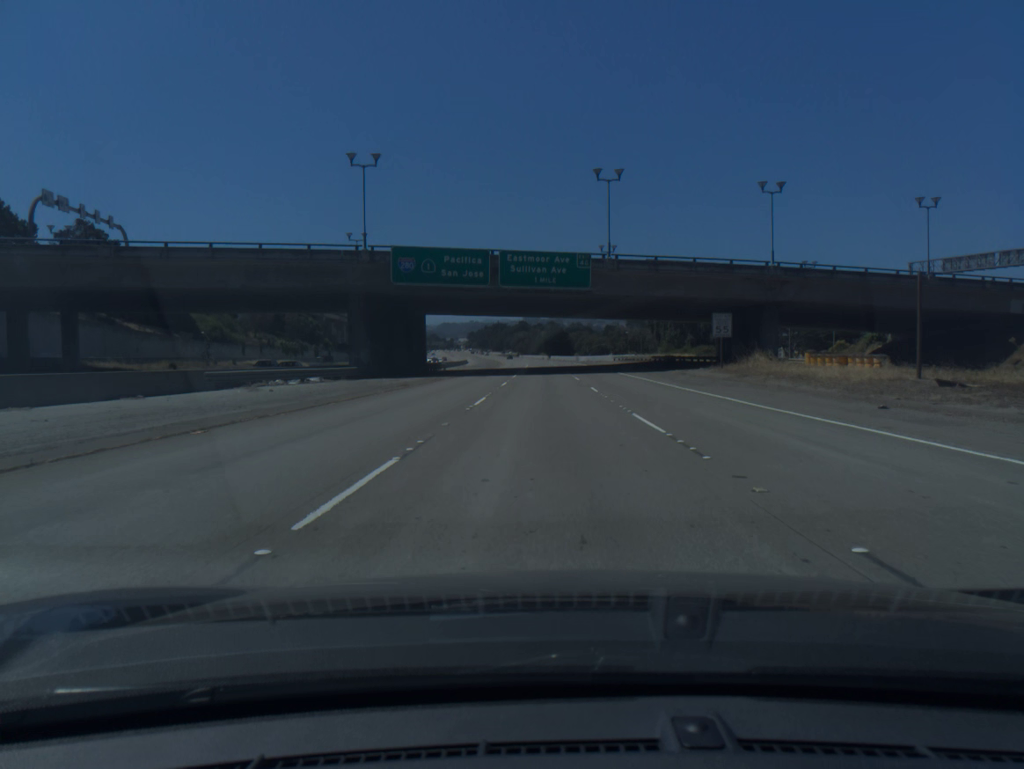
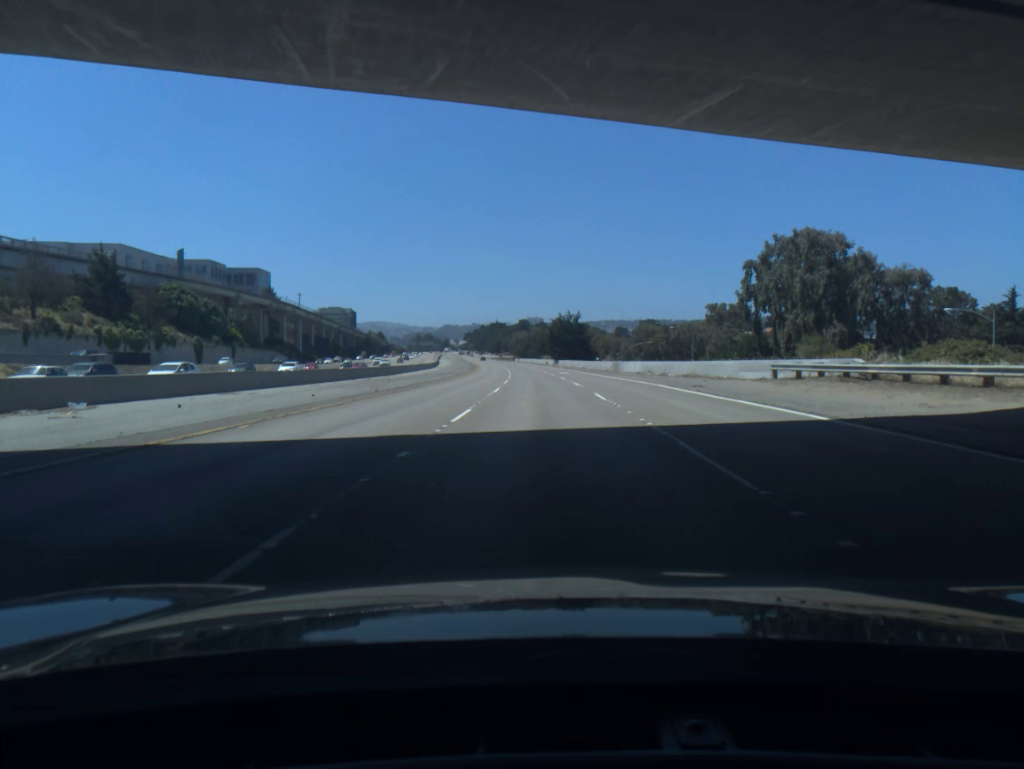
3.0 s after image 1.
(-0.1, +76.9) m; 0°
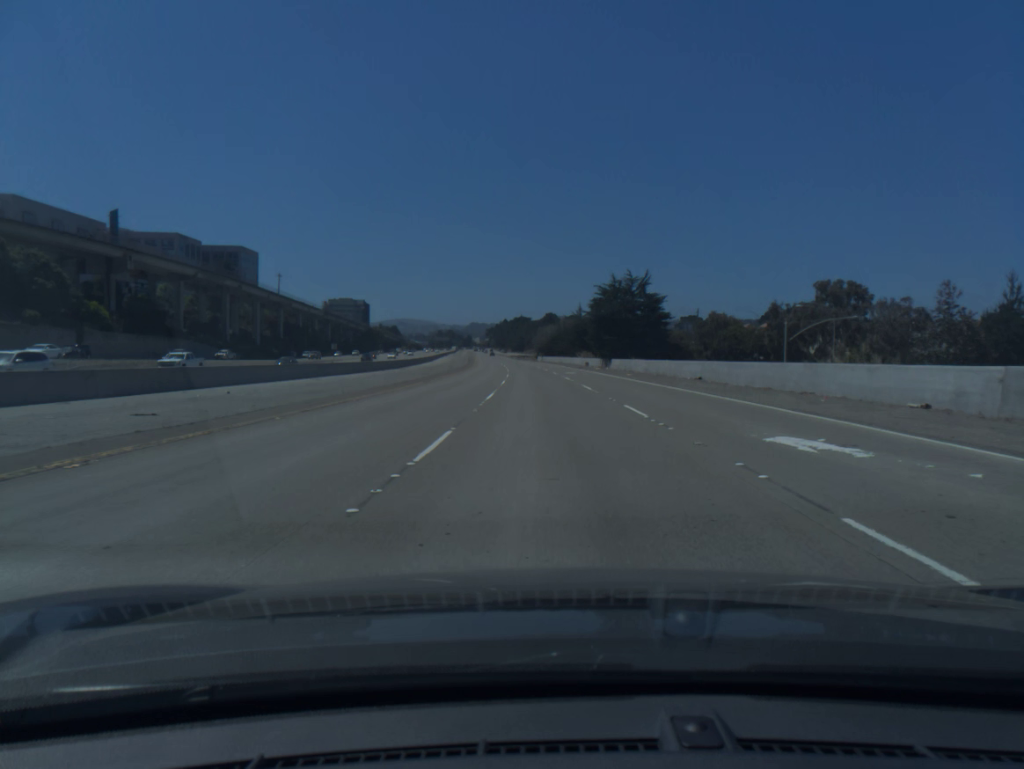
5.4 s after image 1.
(-1.0, +64.1) m; -2°
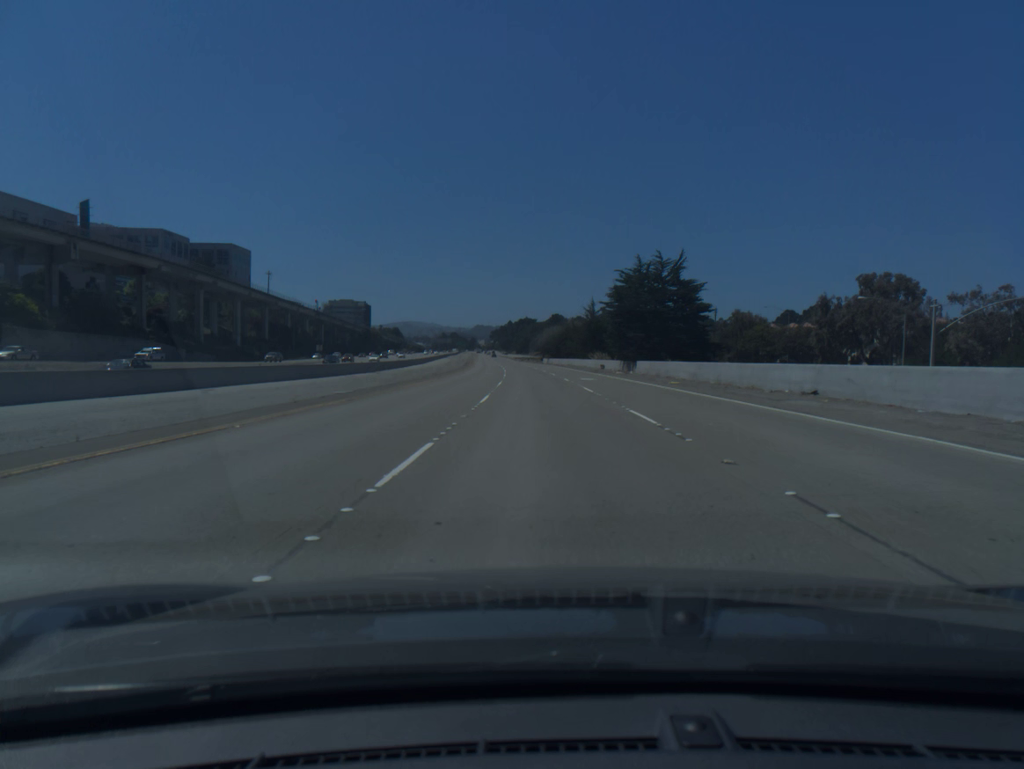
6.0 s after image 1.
(-0.1, +16.4) m; 0°
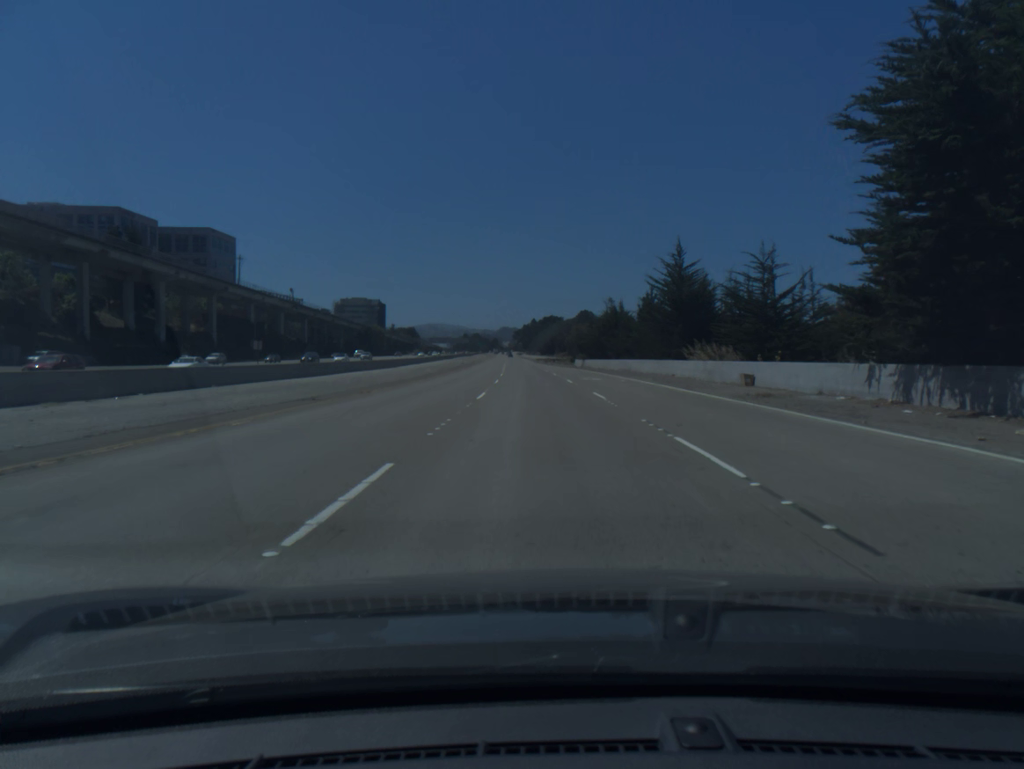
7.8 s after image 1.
(-0.7, +50.1) m; -2°
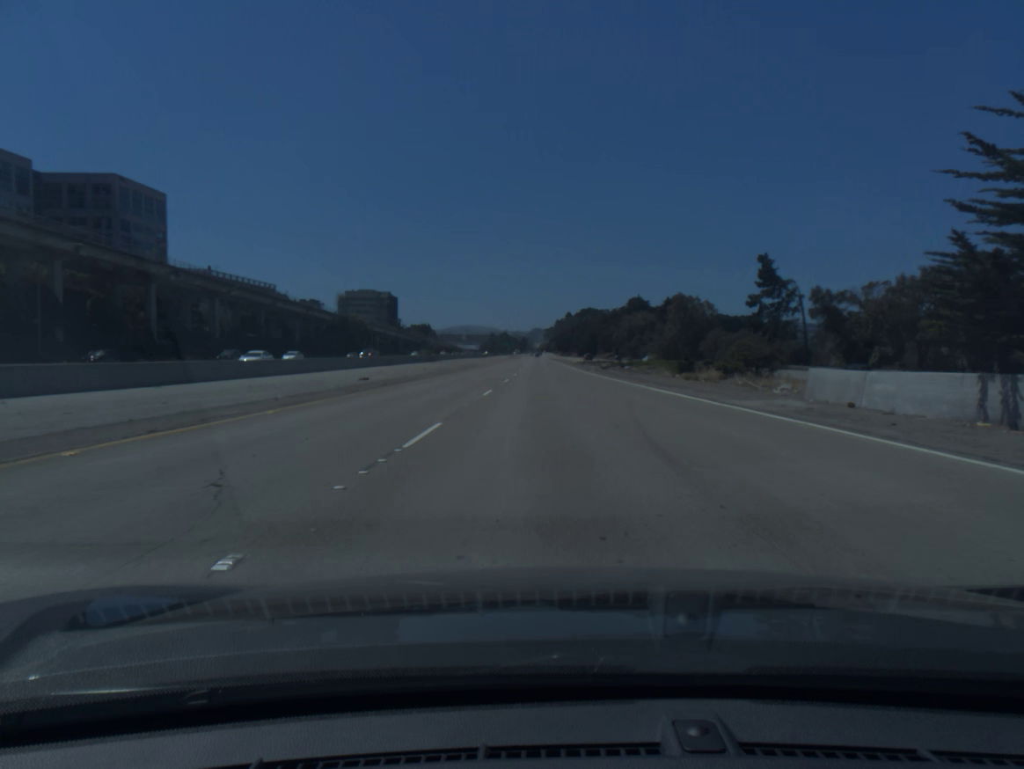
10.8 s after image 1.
(-2.3, +84.9) m; -2°
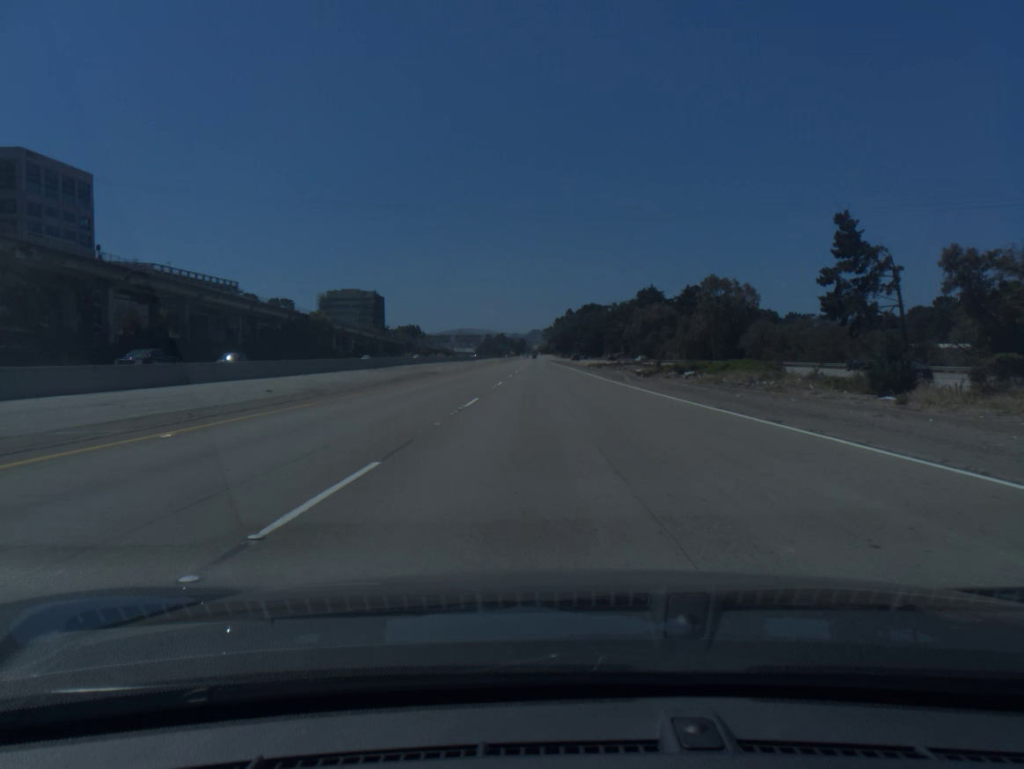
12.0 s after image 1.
(0.0, +34.1) m; 0°
